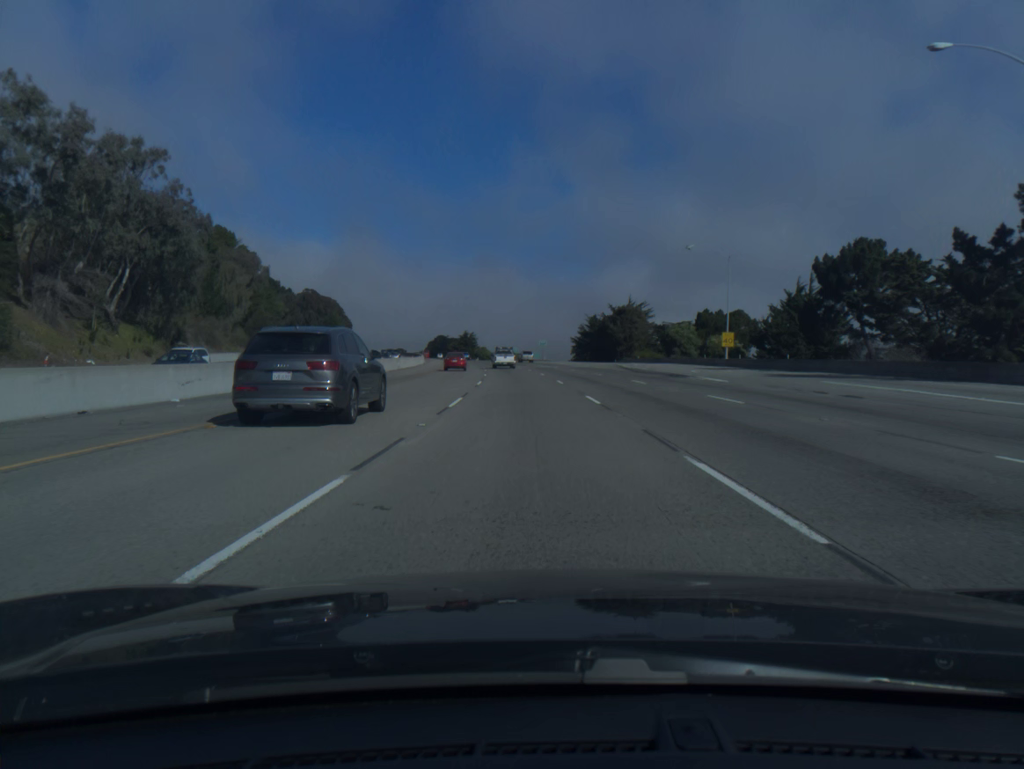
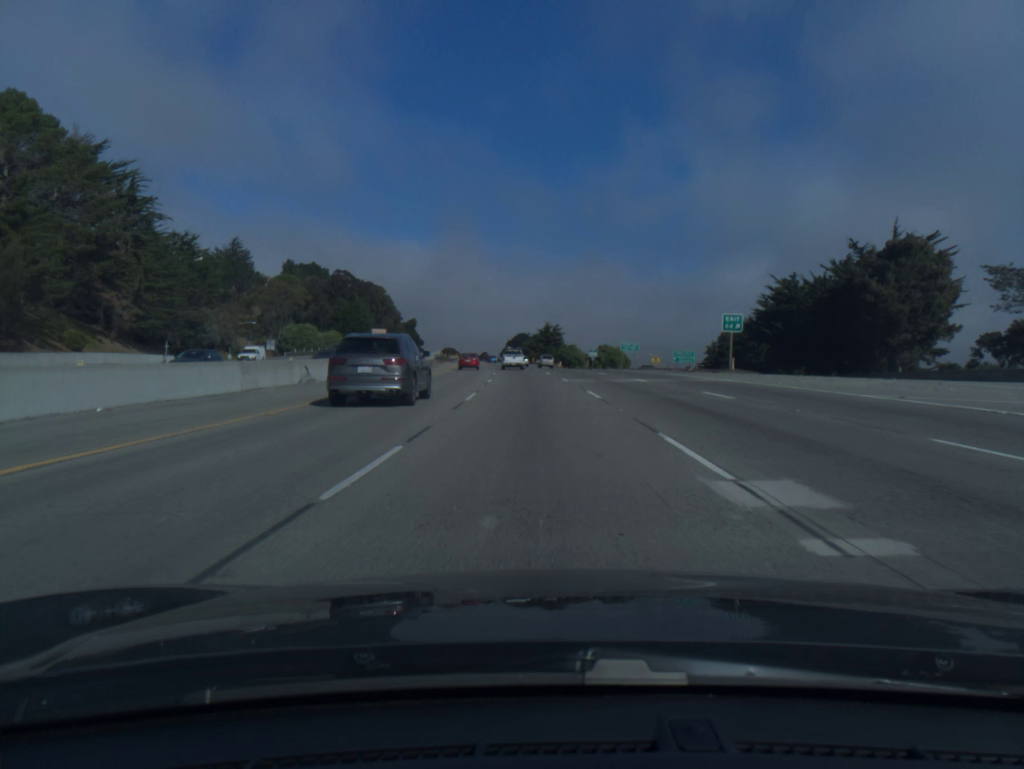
(-5.9, +99.5) m; -7°
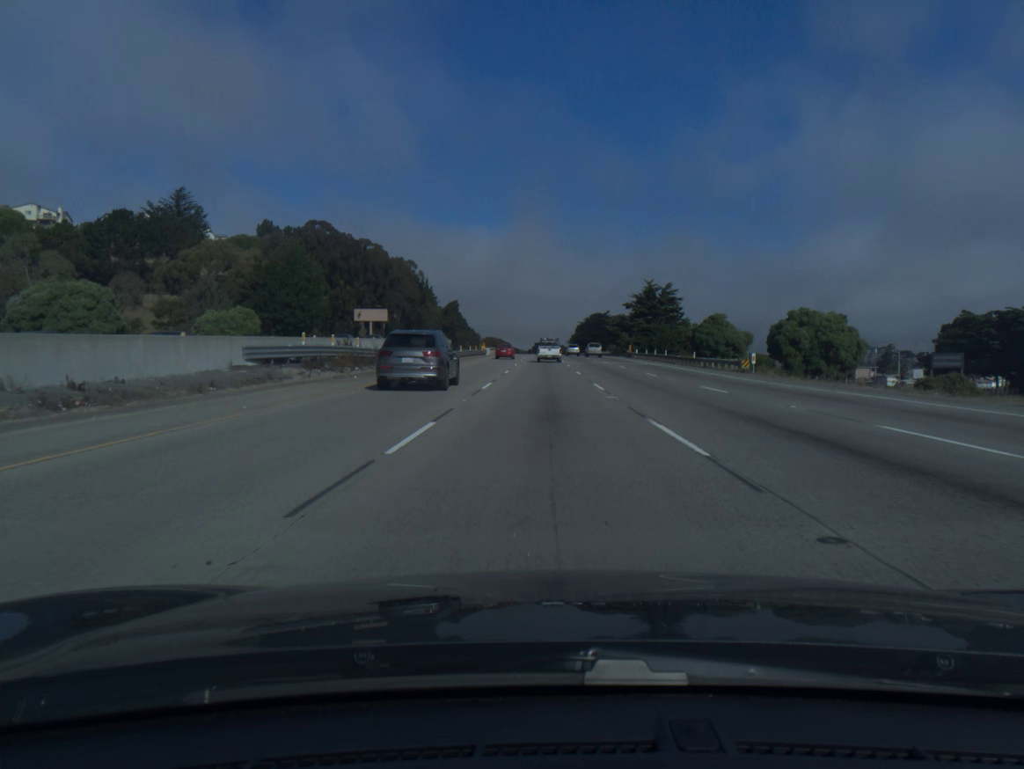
(-4.8, +99.9) m; -5°
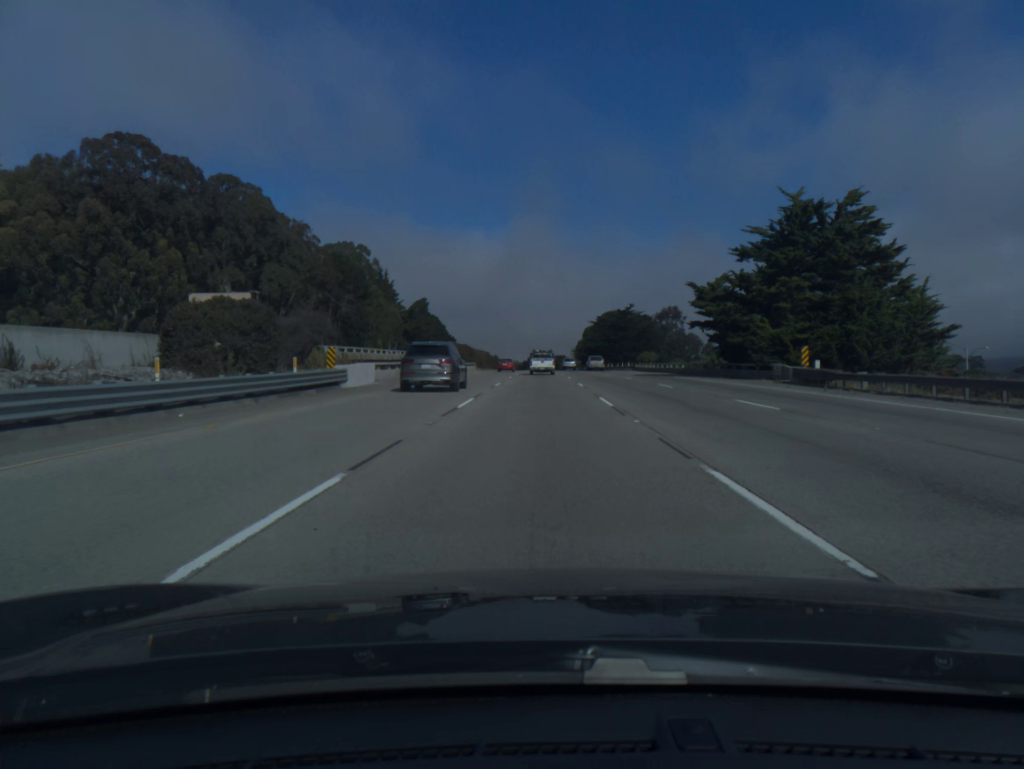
(0.0, +78.3) m; 0°
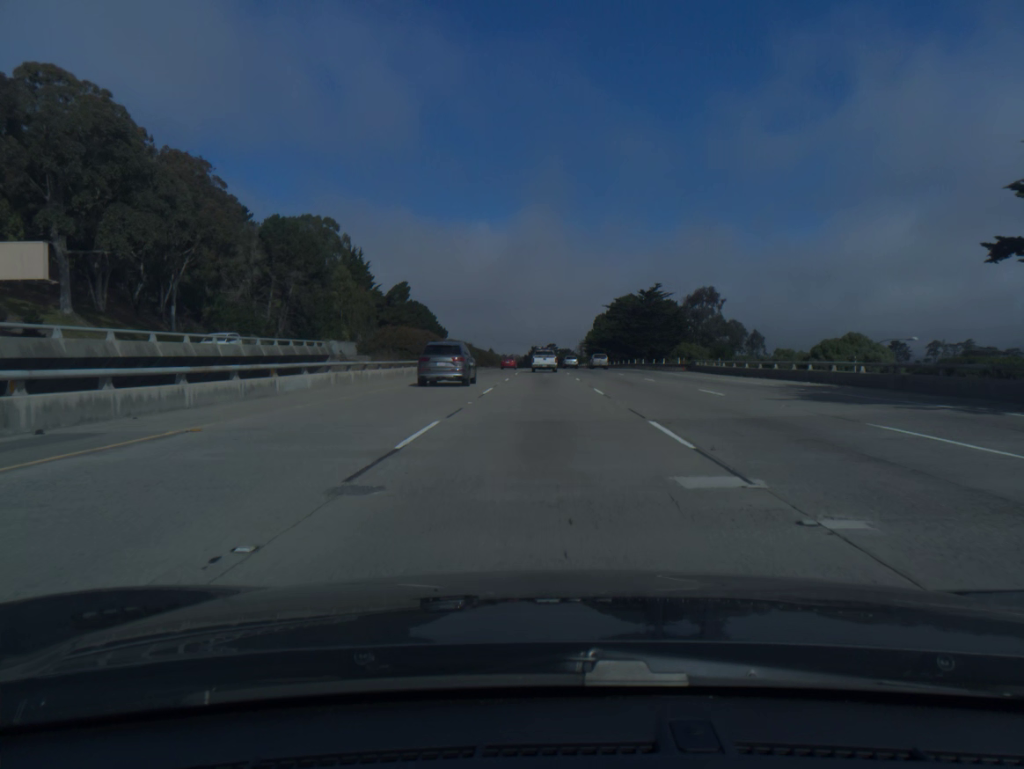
(-0.1, +38.2) m; 0°
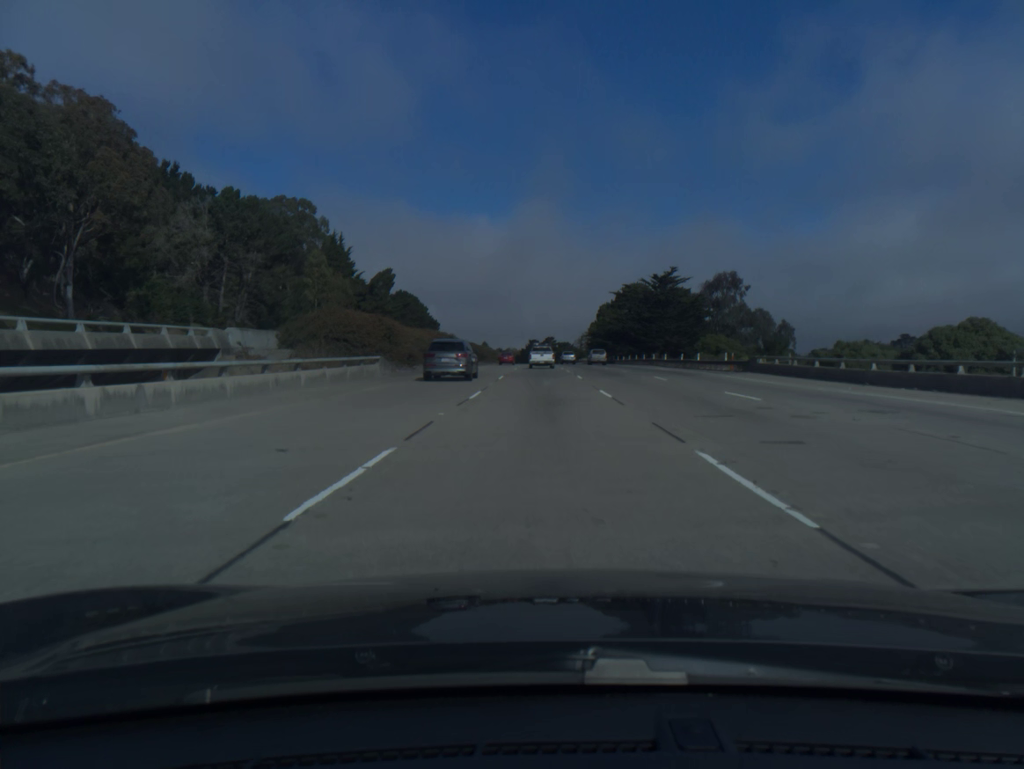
(0.0, +19.0) m; 0°
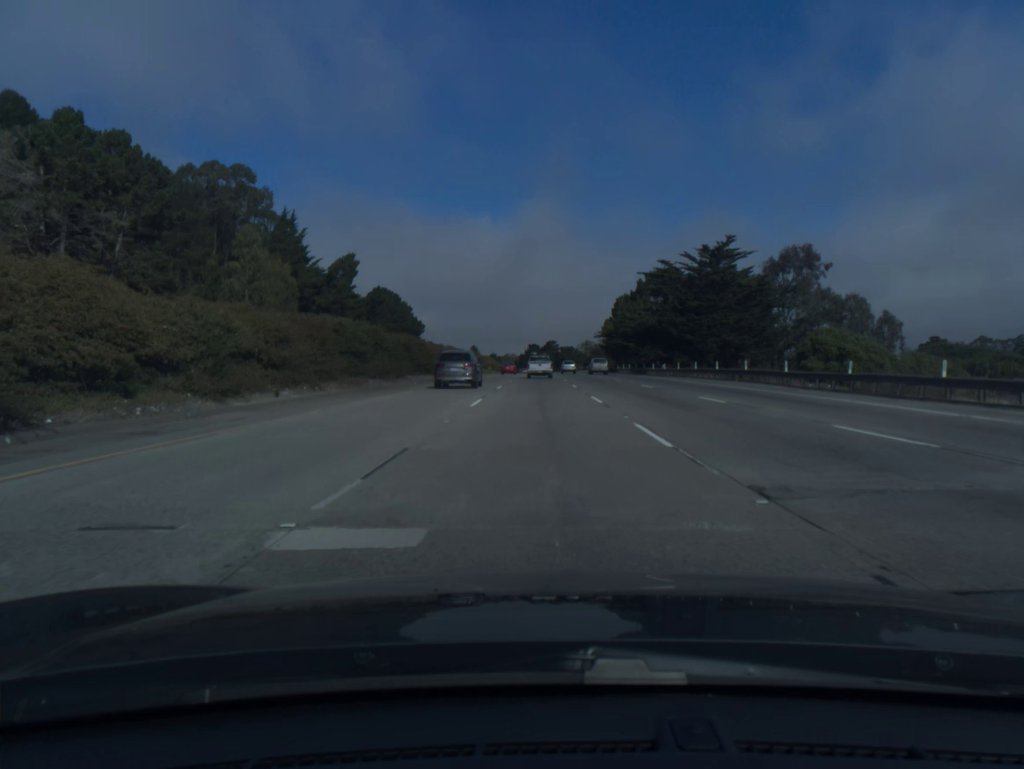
(0.0, +37.8) m; 0°
